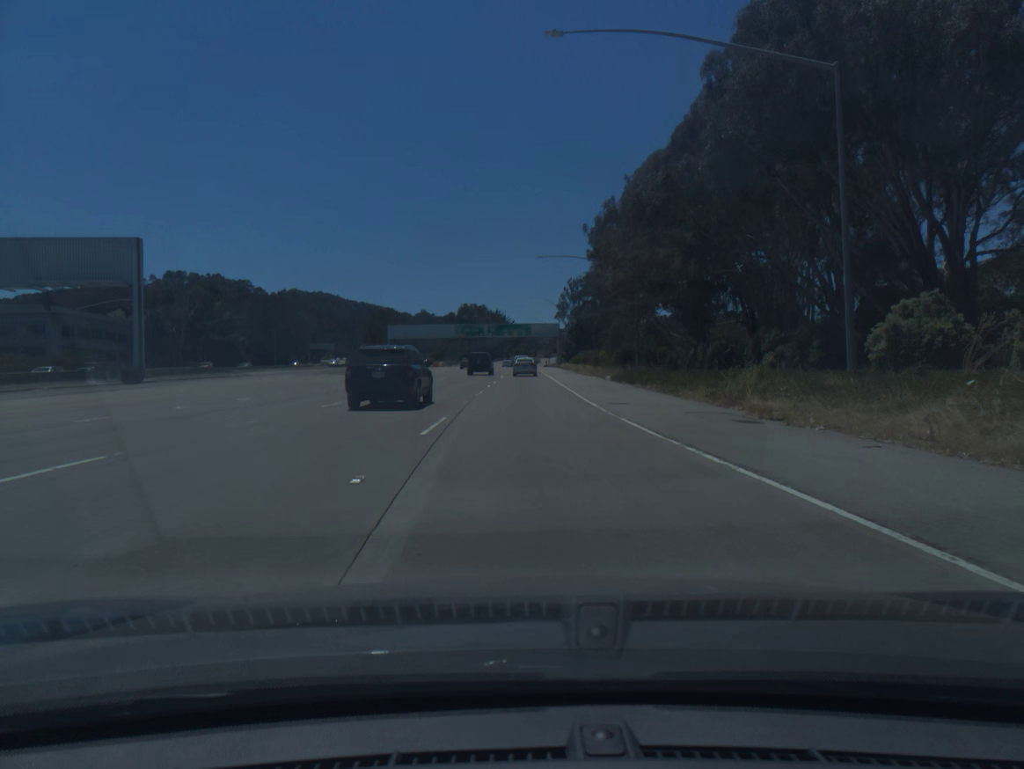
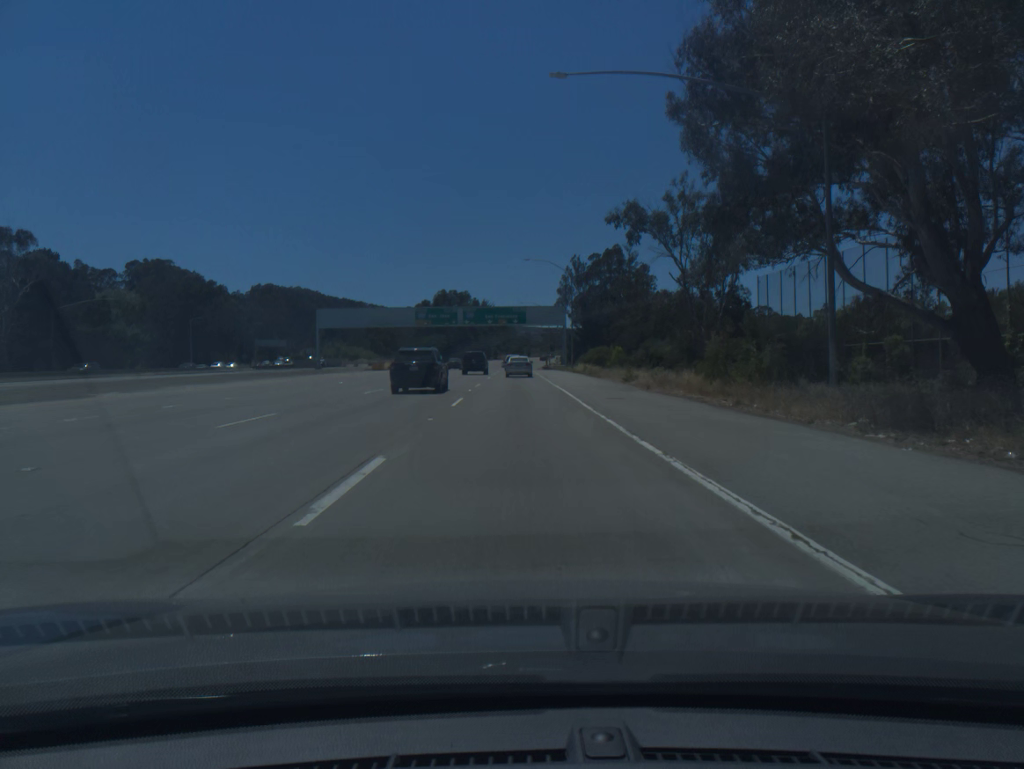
(+0.3, +50.3) m; +1°
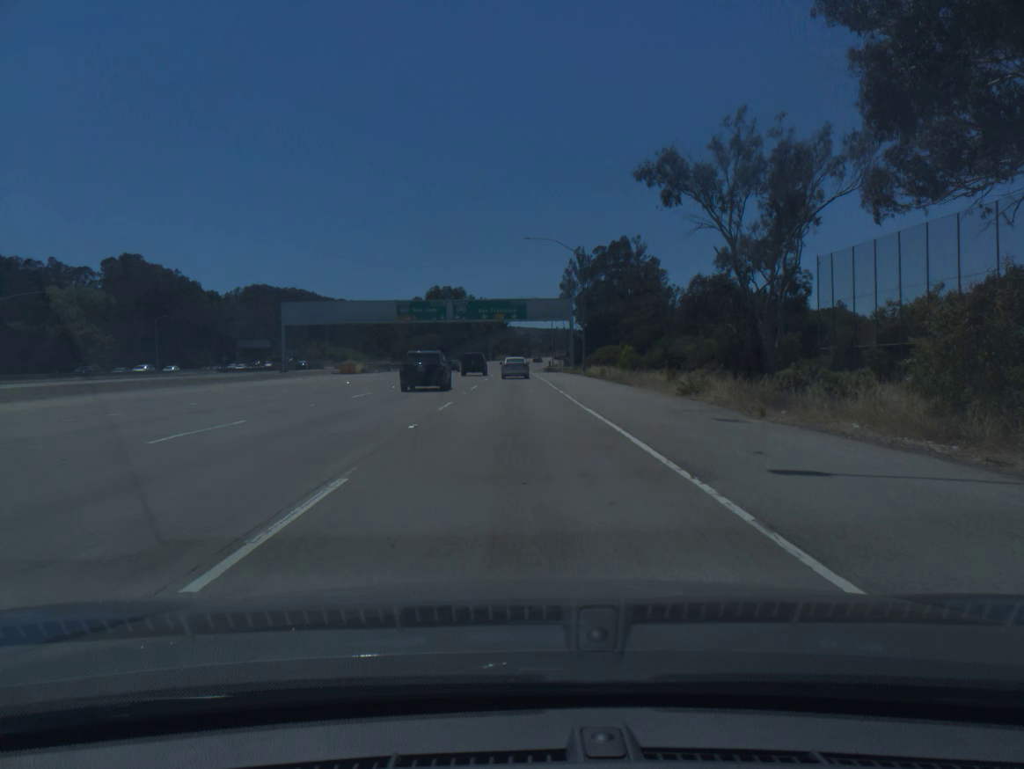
(0.0, +16.2) m; 0°
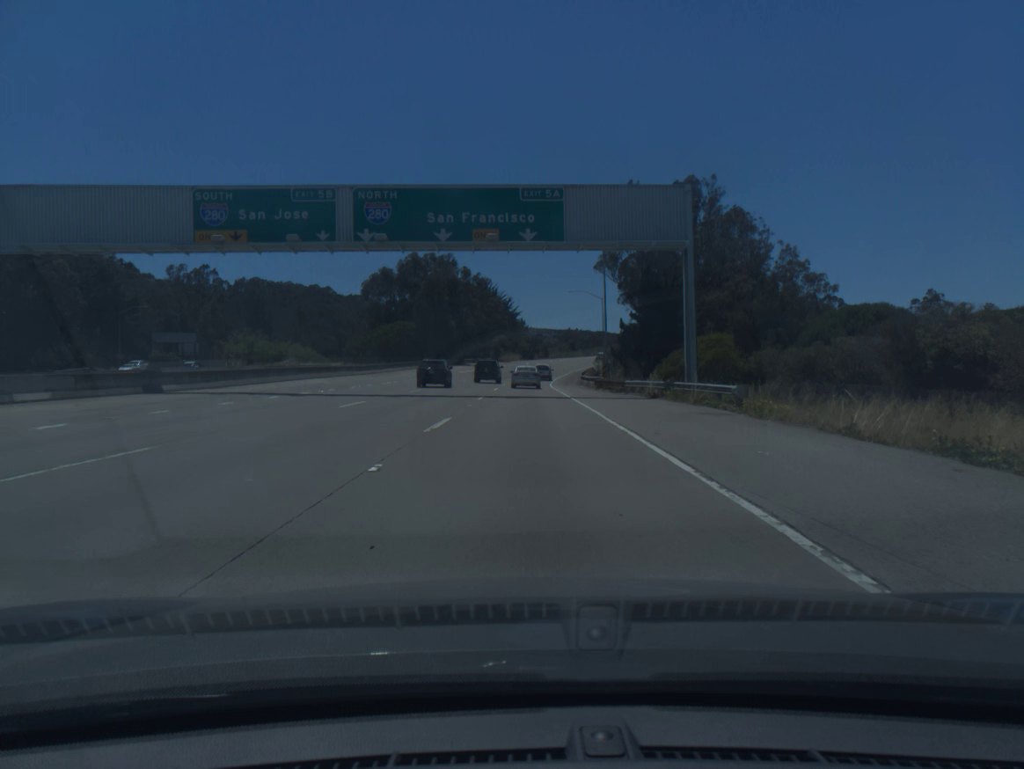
(-0.5, +63.1) m; -1°
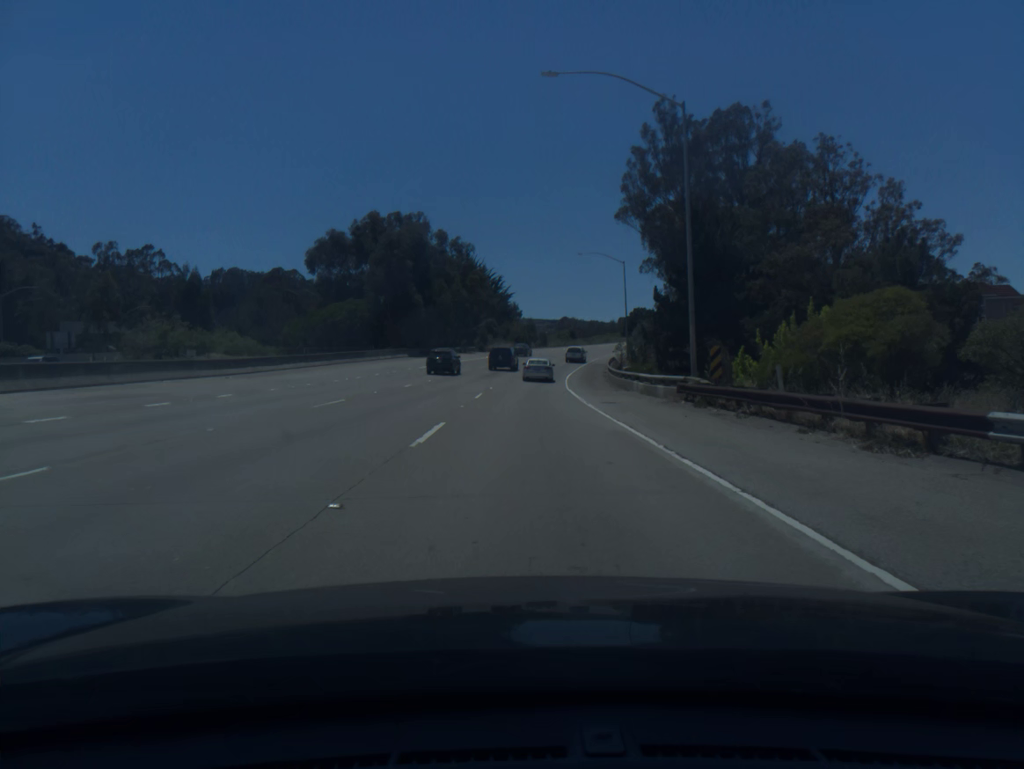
(0.0, +31.5) m; 0°
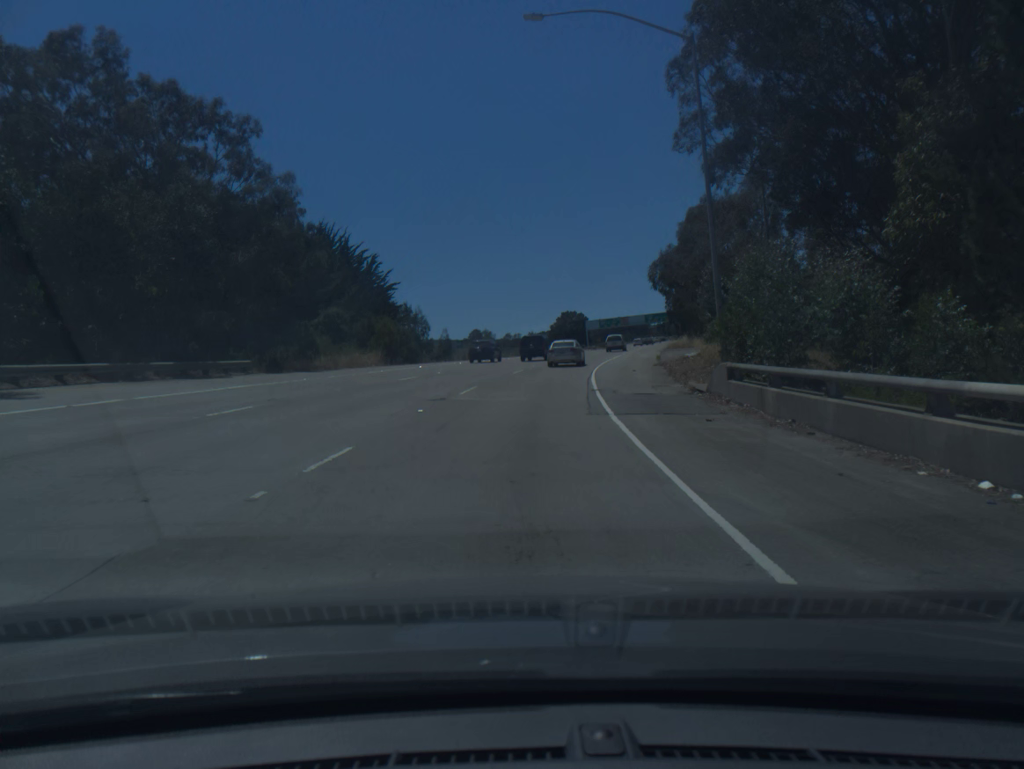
(+2.6, +62.8) m; +6°
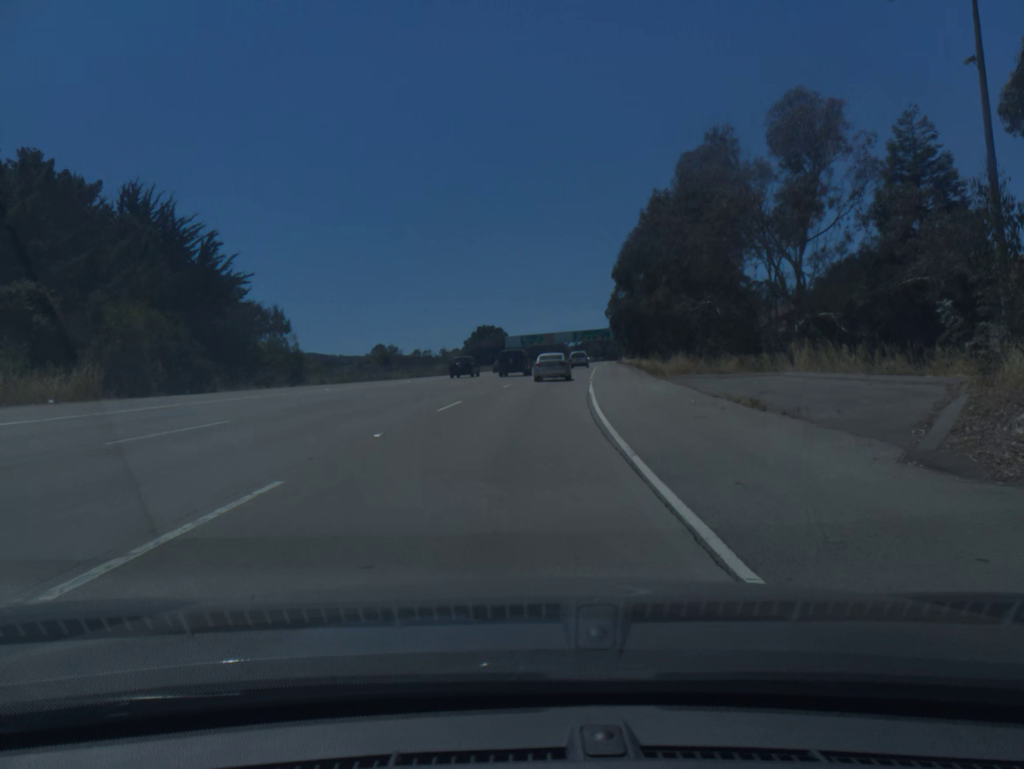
(+1.6, +30.8) m; +6°
